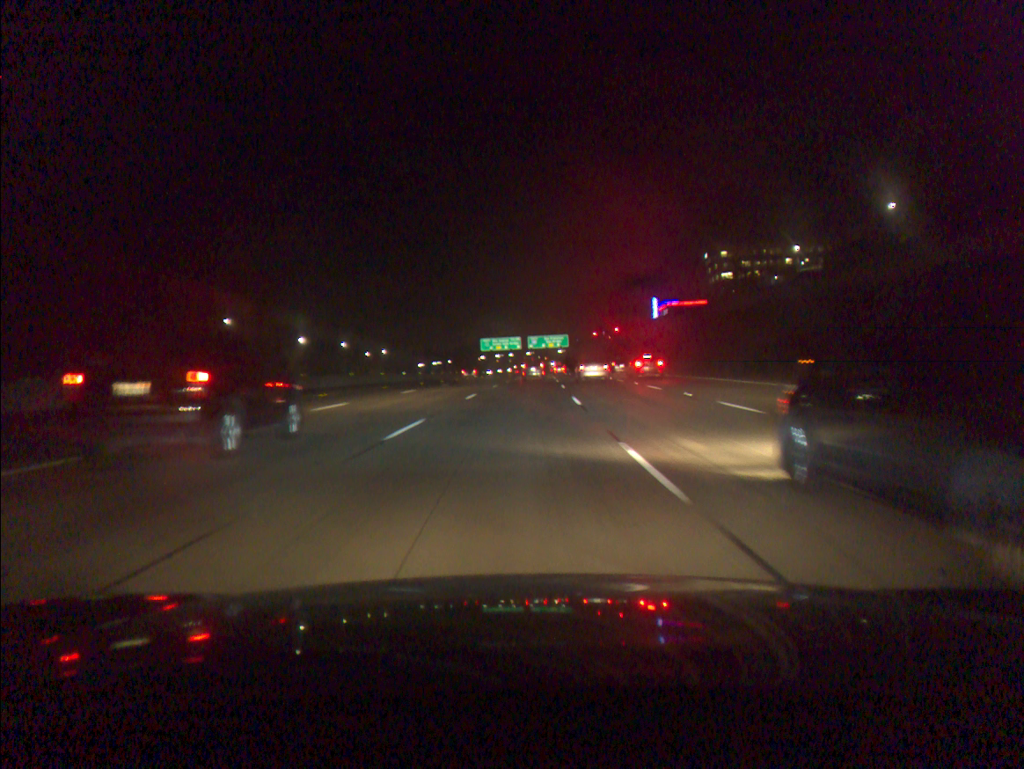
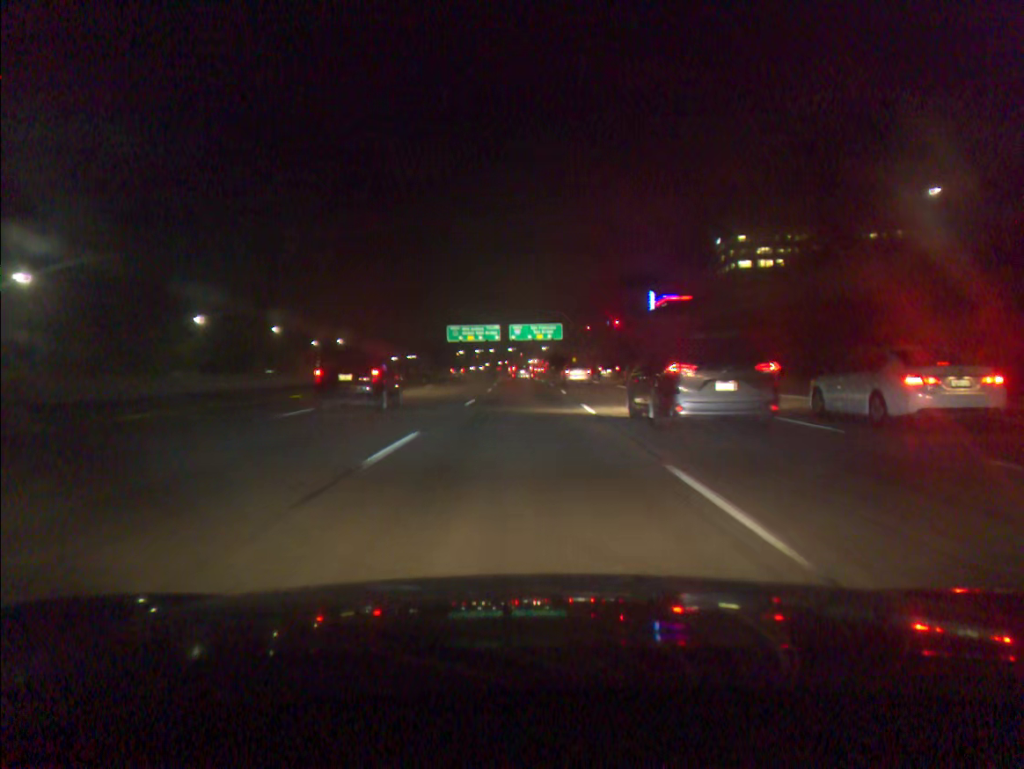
(+0.6, +45.8) m; +1°
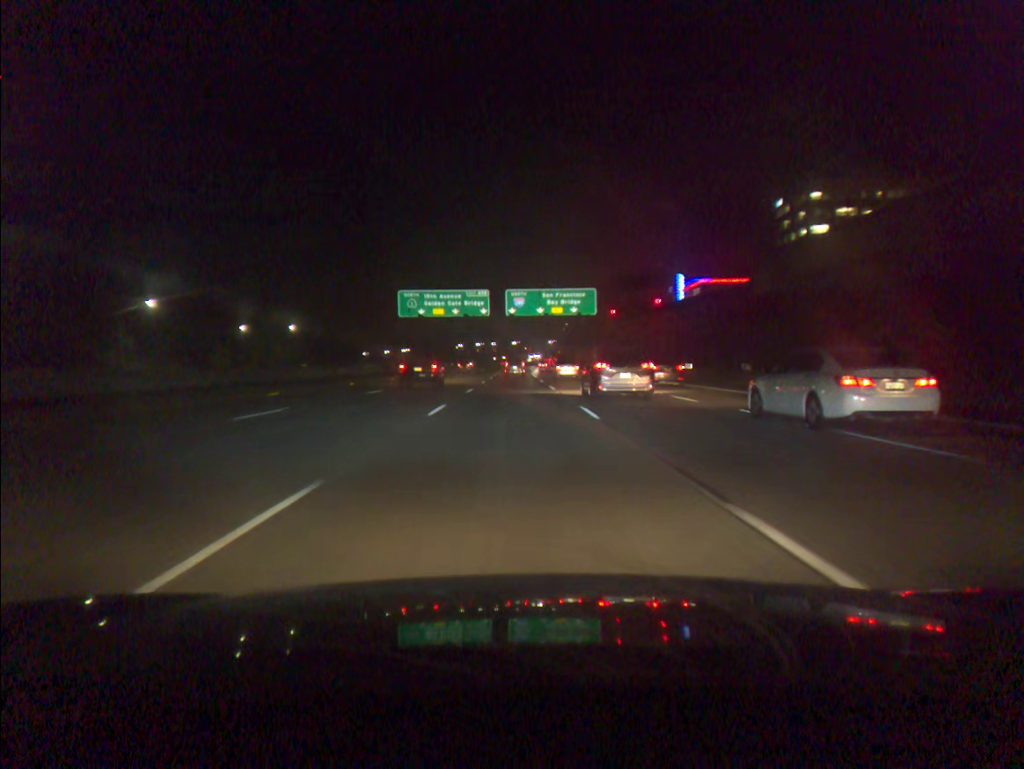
(+0.3, +61.0) m; 0°
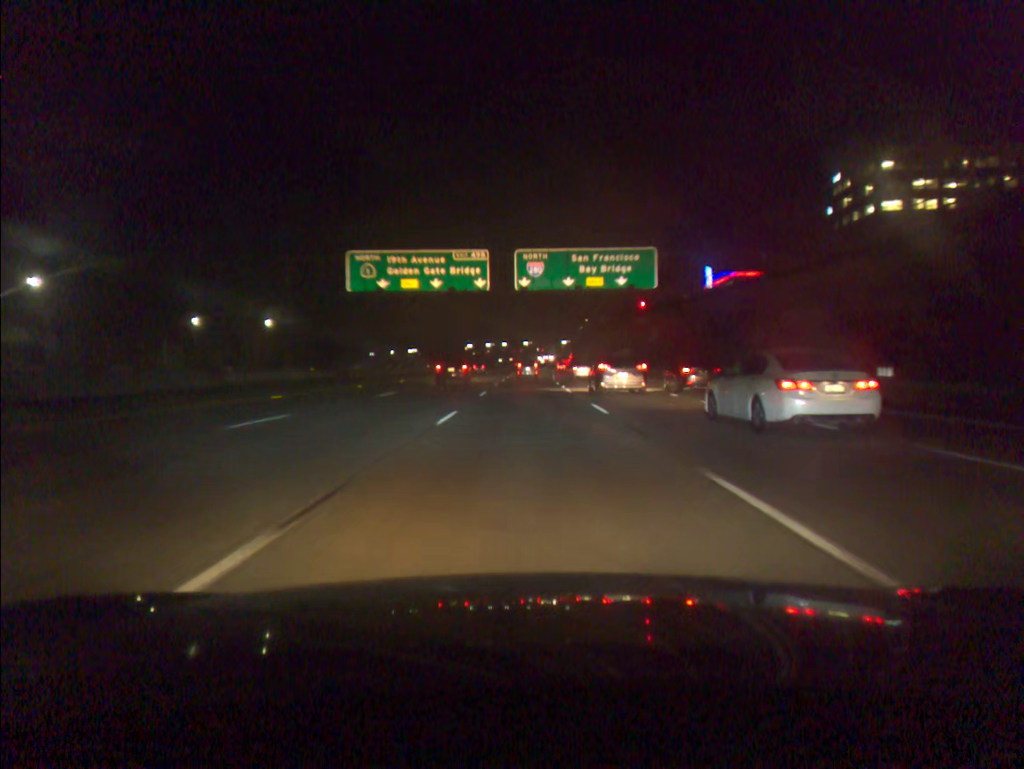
(-0.4, +30.9) m; -1°
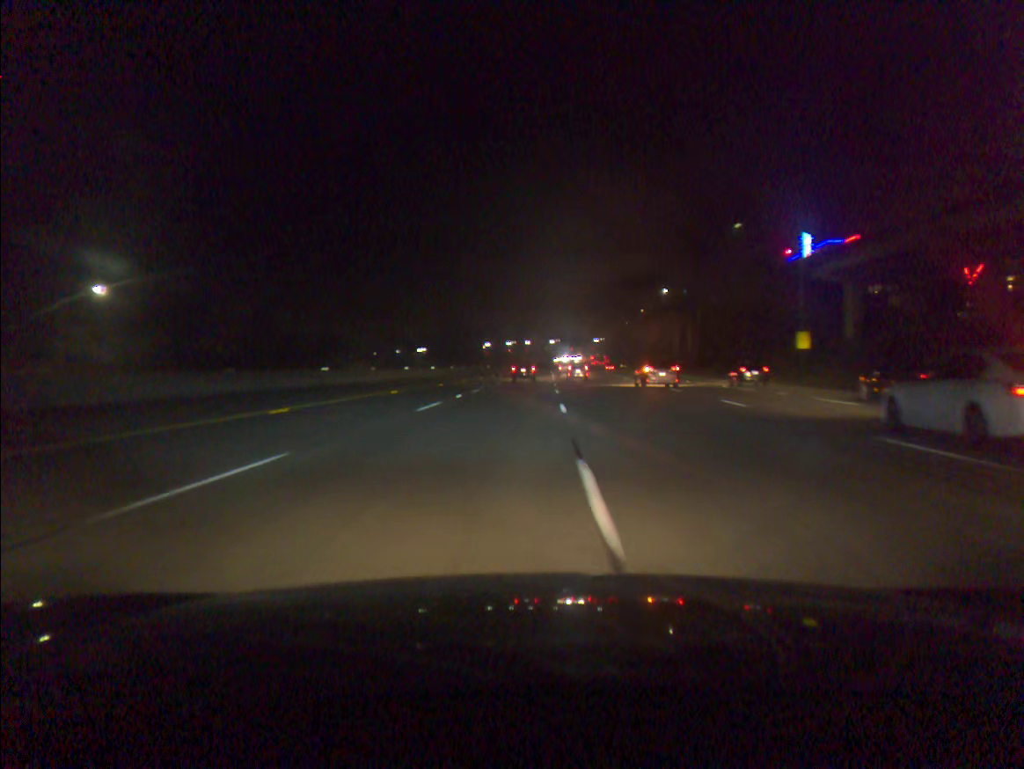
(-1.4, +81.6) m; -2°
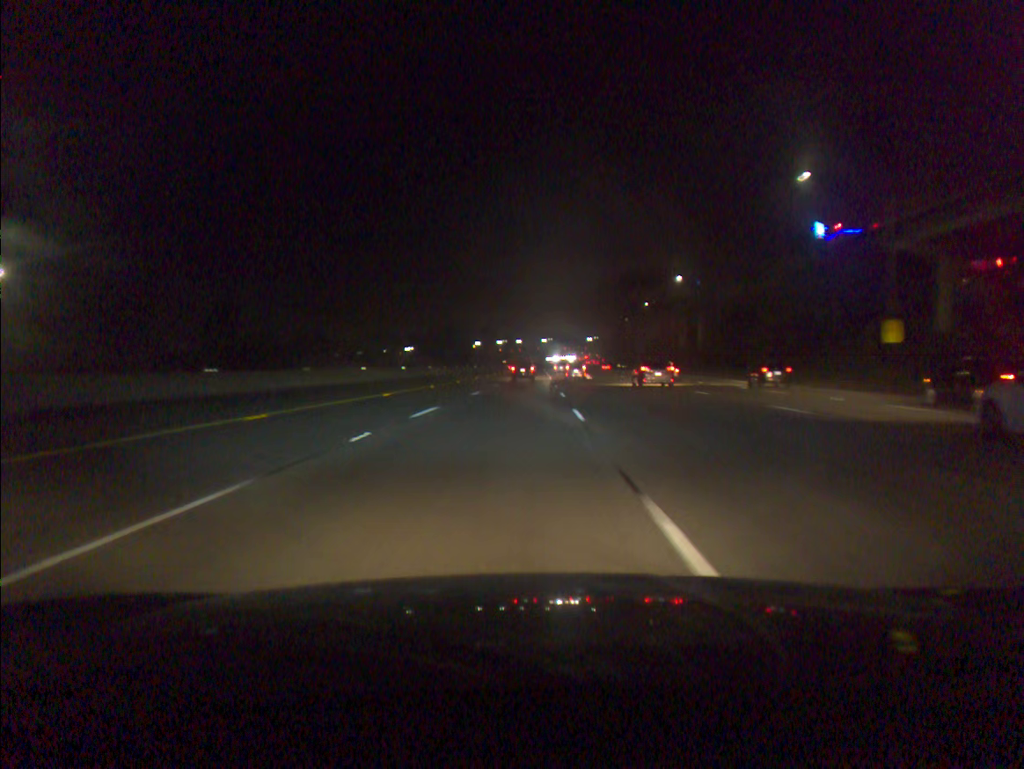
(+0.1, +17.3) m; +1°
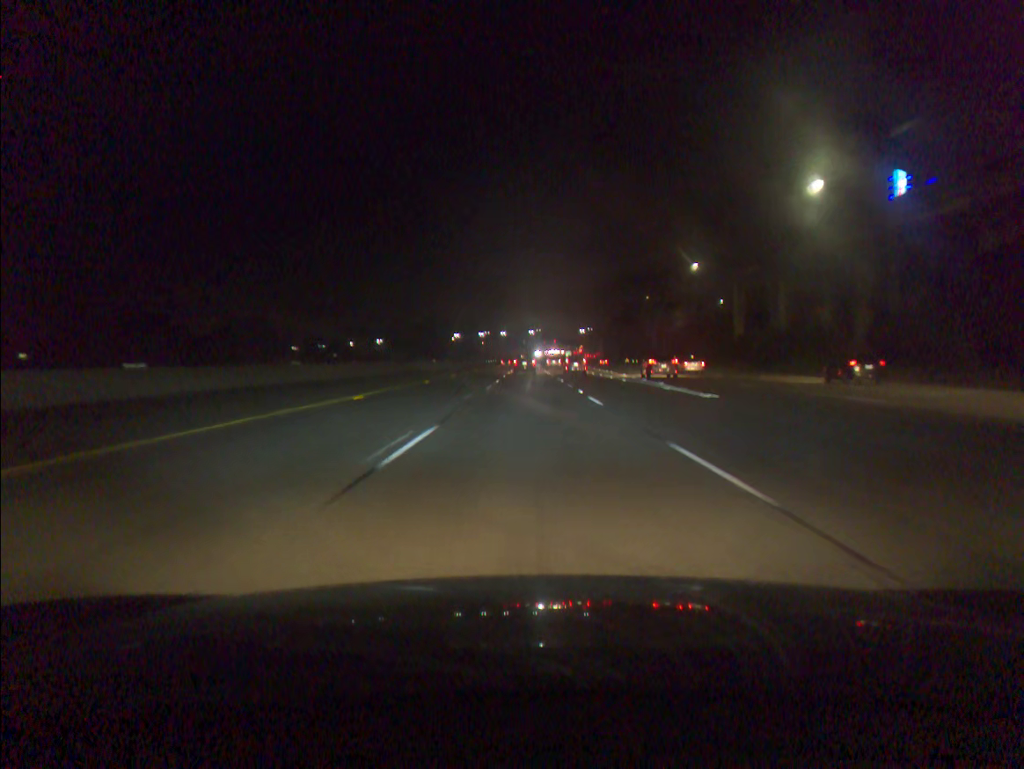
(+0.4, +52.5) m; +1°
